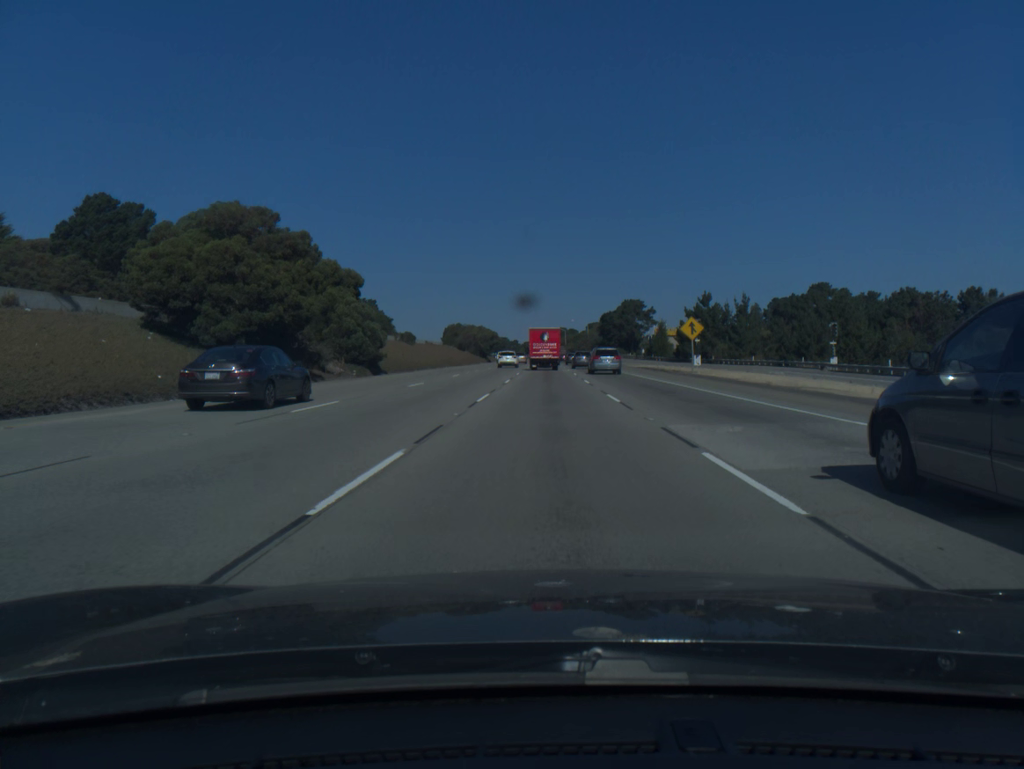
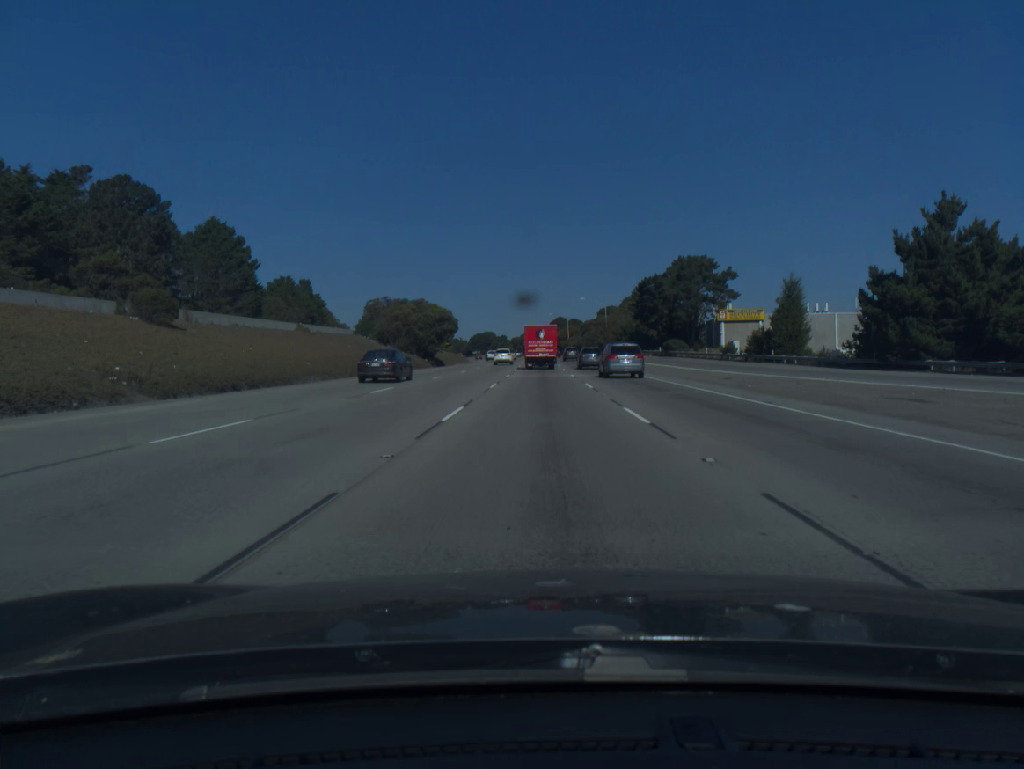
(+0.4, +79.2) m; 0°
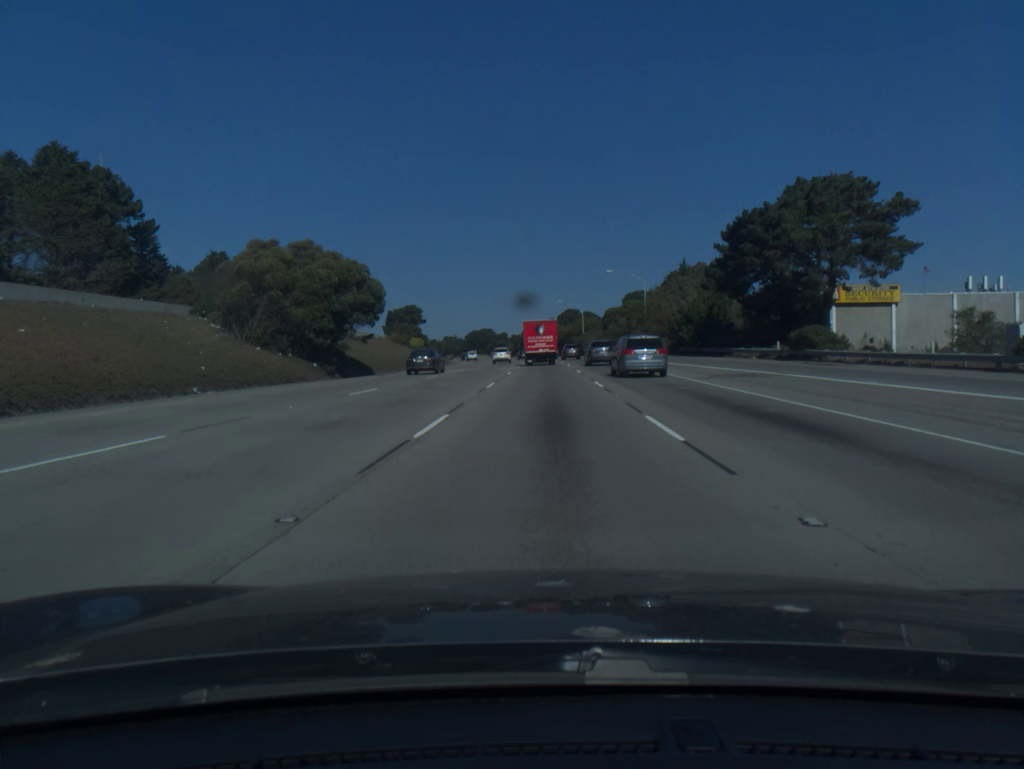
(-0.2, +47.3) m; 0°
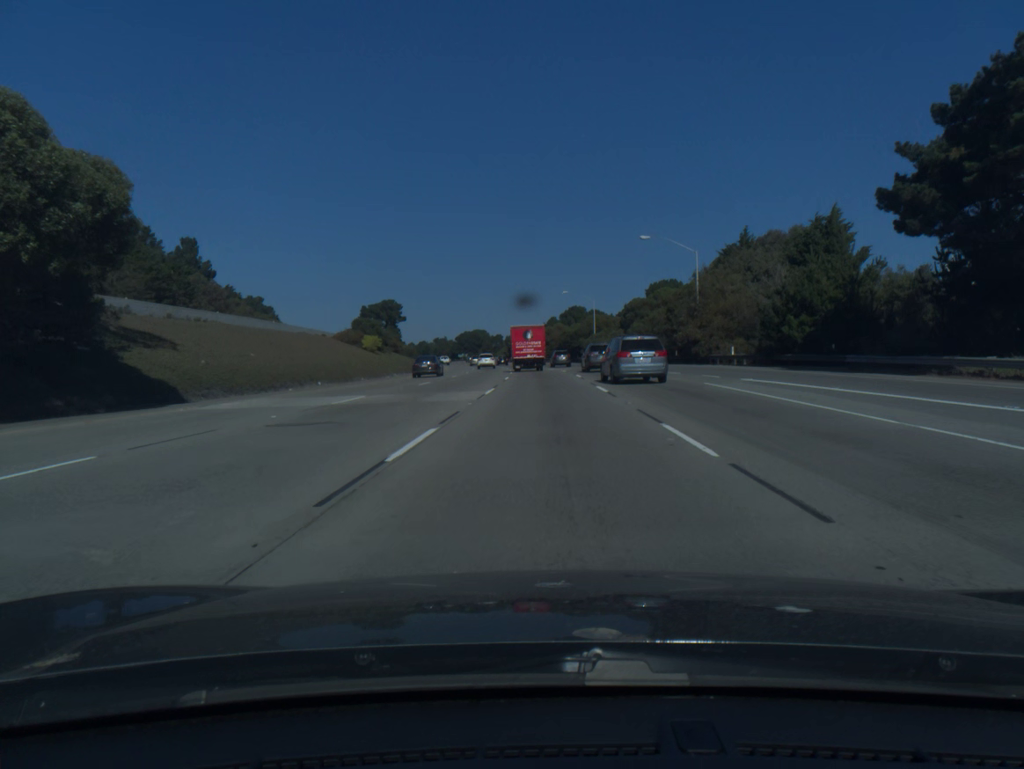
(0.0, +31.1) m; 0°
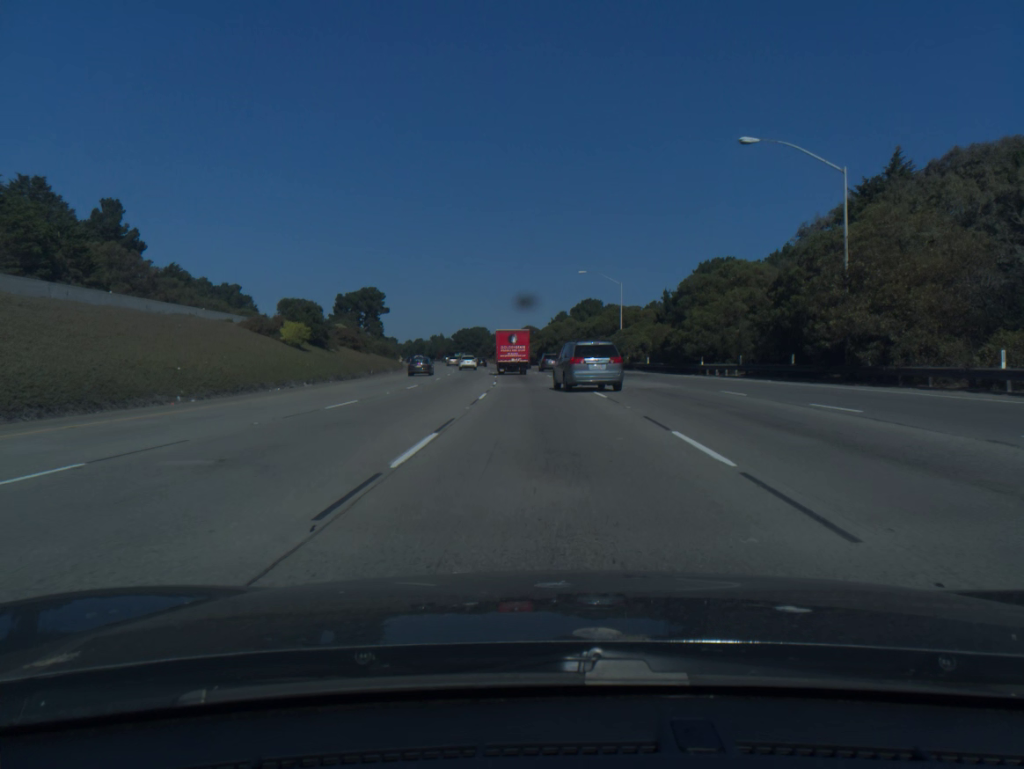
(0.0, +29.9) m; 0°
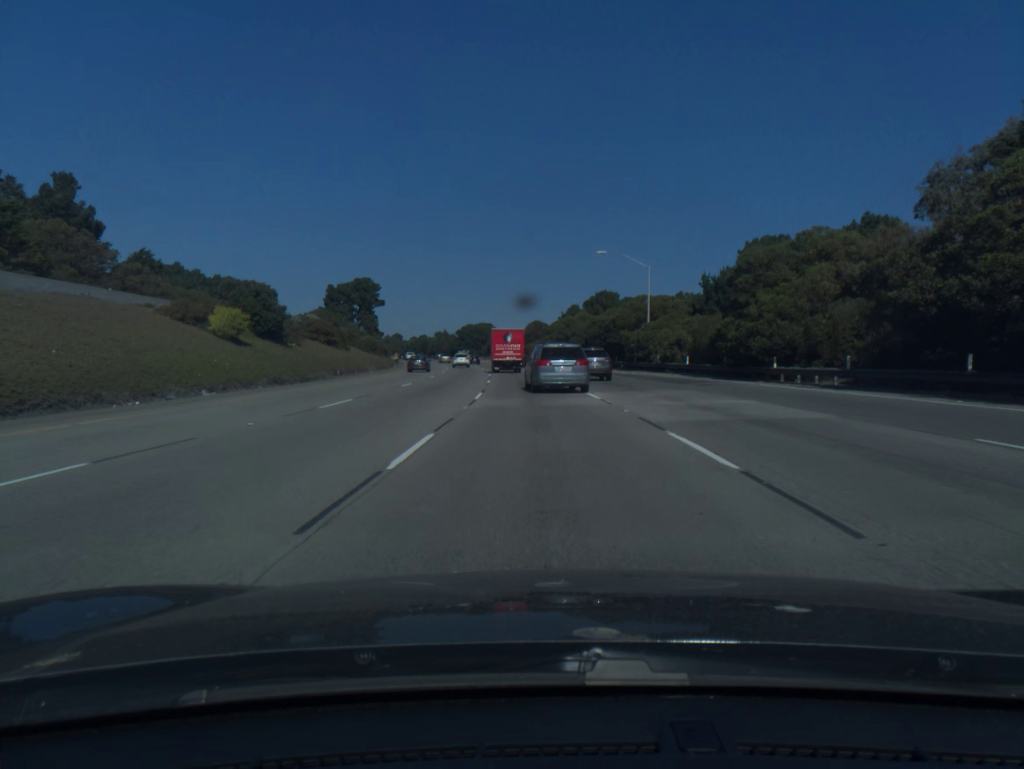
(-0.1, +14.6) m; -1°
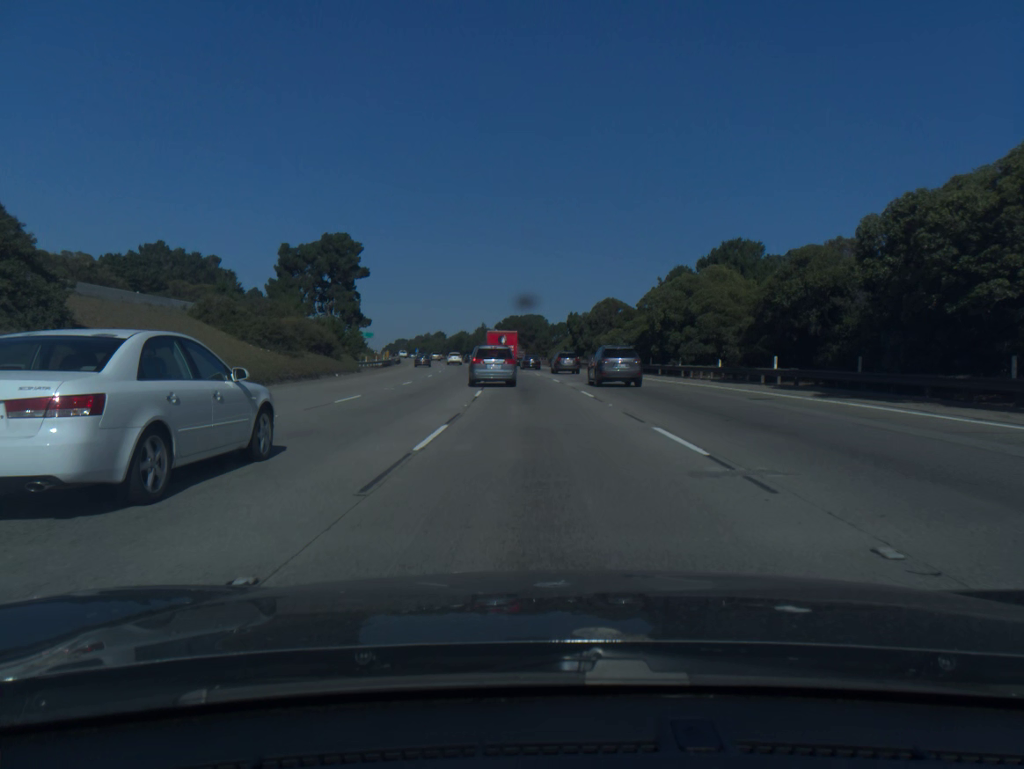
(-2.0, +56.9) m; -4°
